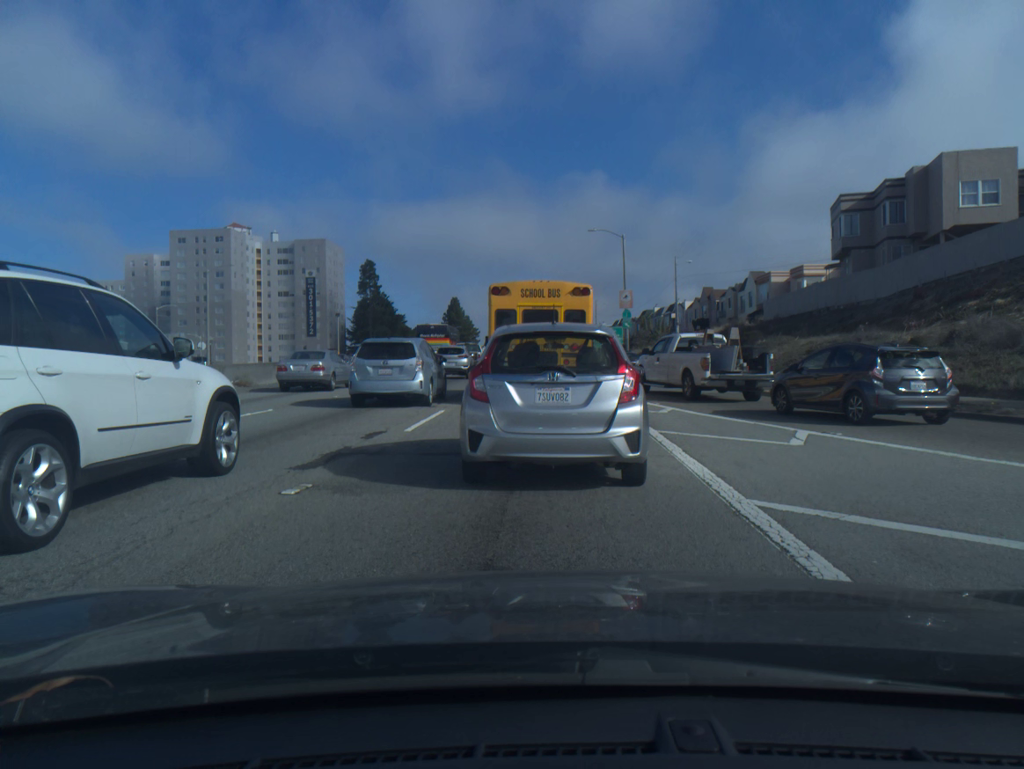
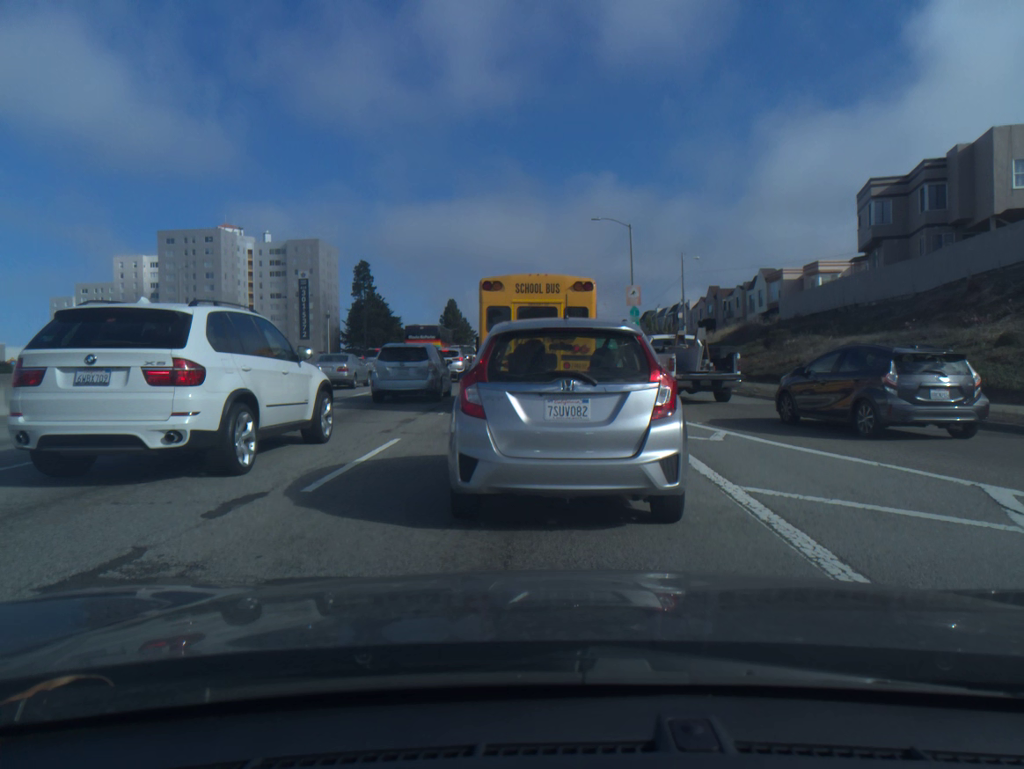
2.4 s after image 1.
(0.0, +5.2) m; +1°
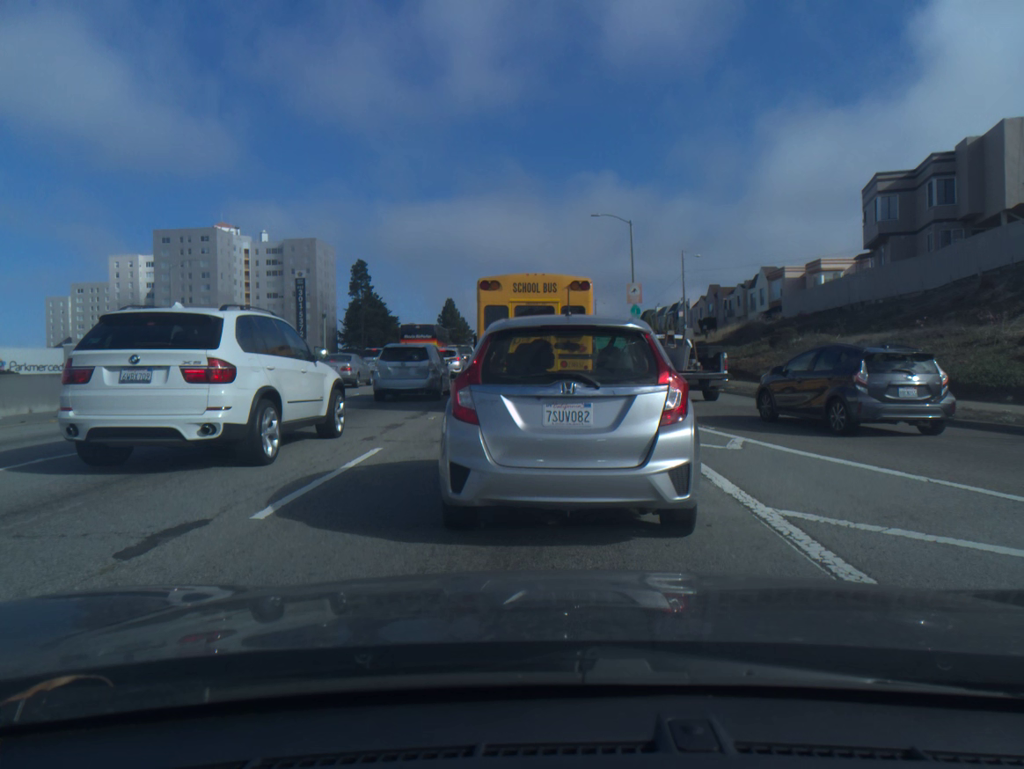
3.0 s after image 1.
(0.0, +1.1) m; 0°
